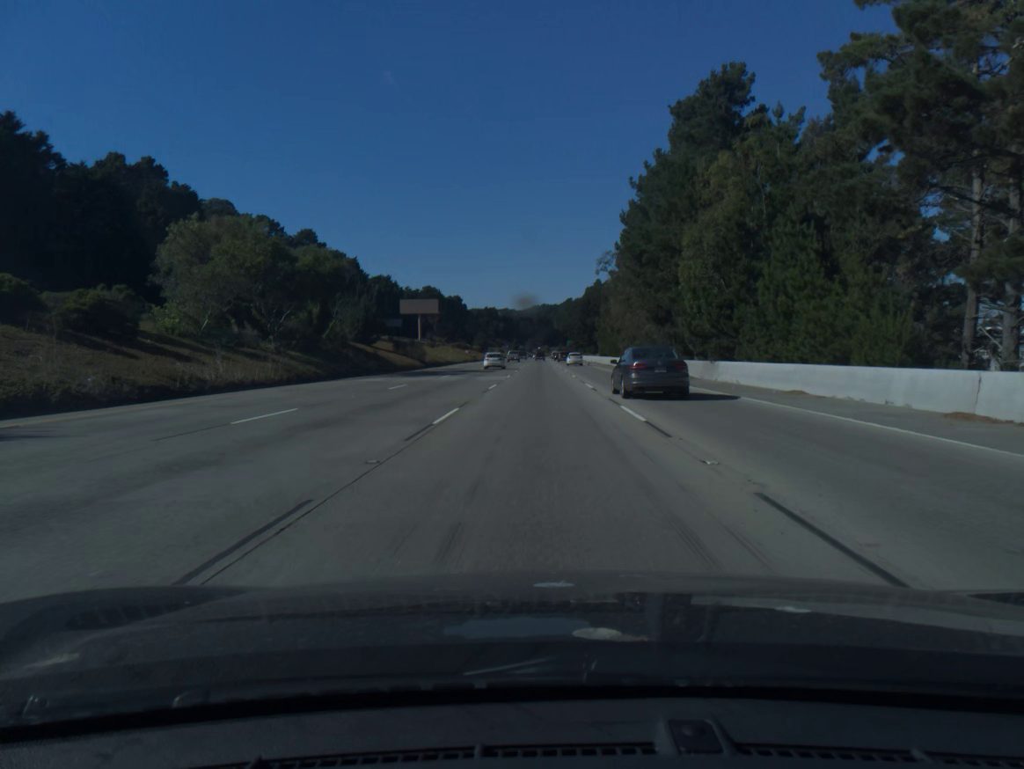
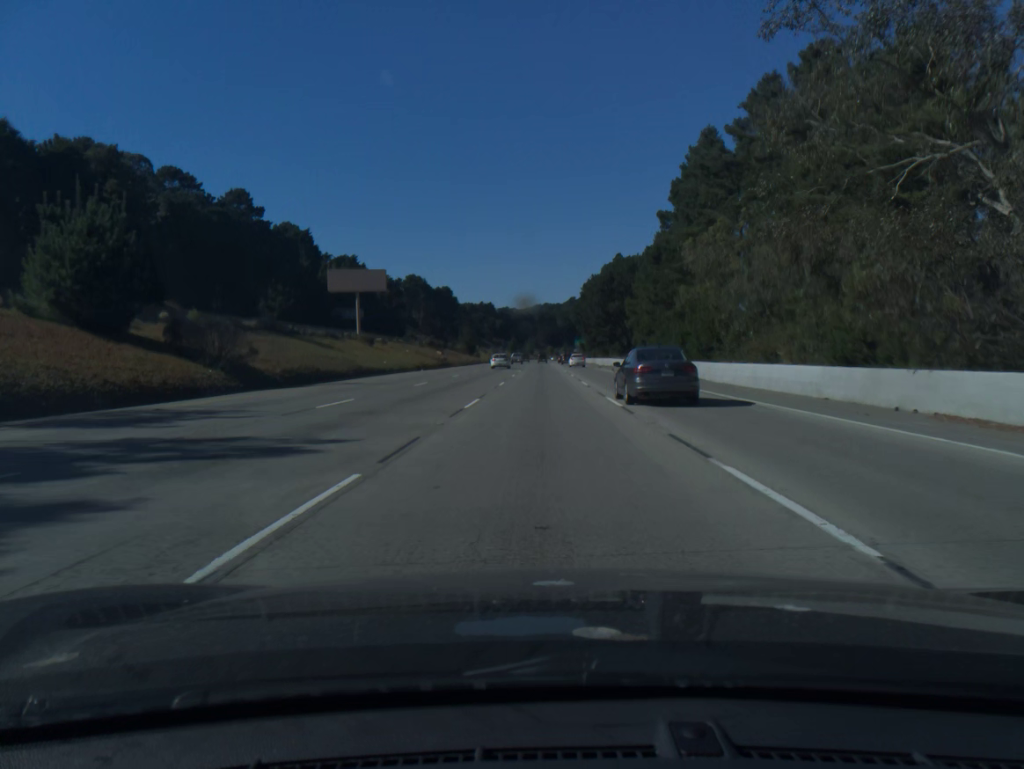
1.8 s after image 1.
(-0.1, +53.5) m; 0°
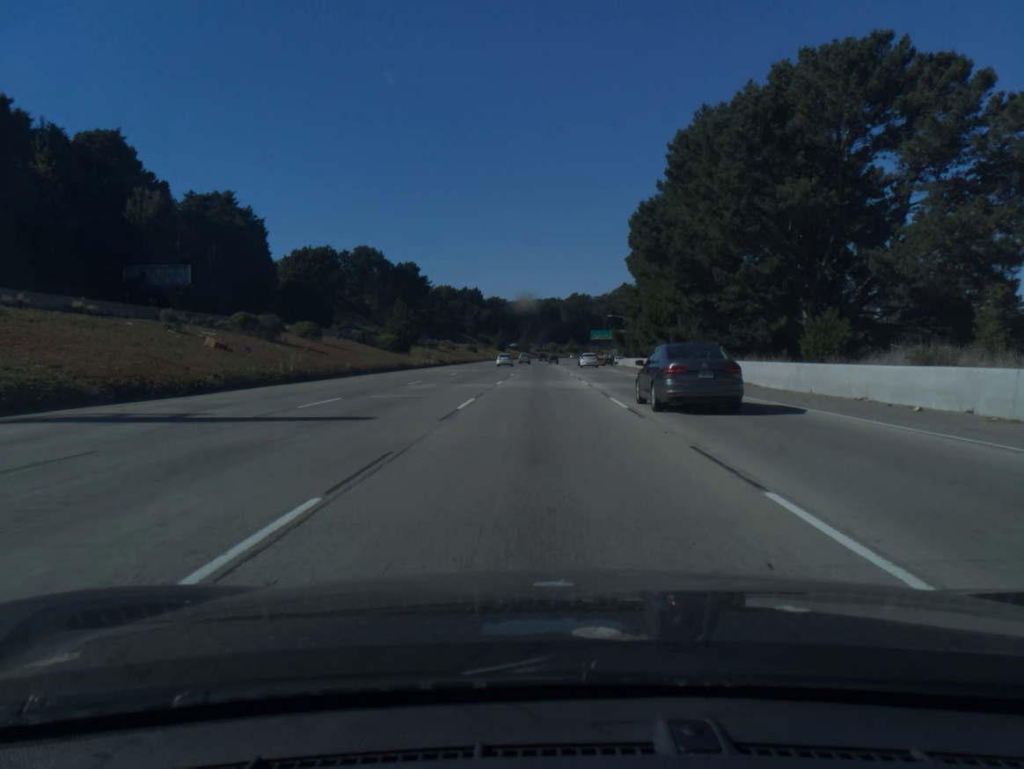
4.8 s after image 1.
(+0.1, +89.1) m; 0°
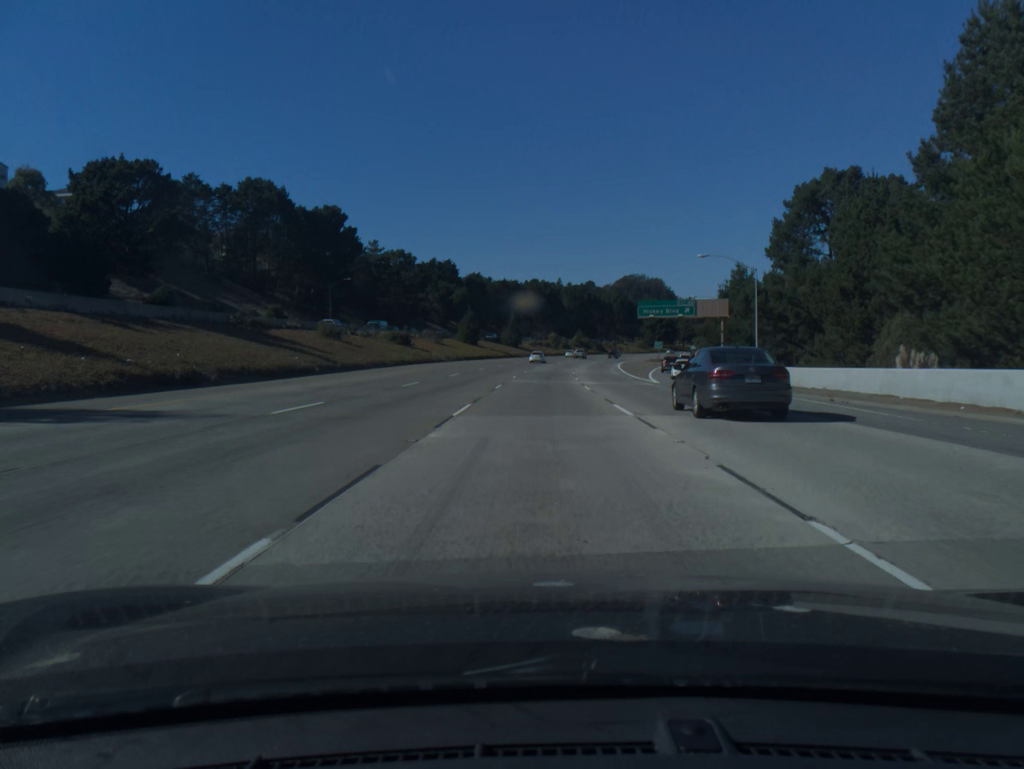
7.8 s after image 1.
(+0.1, +89.0) m; 0°
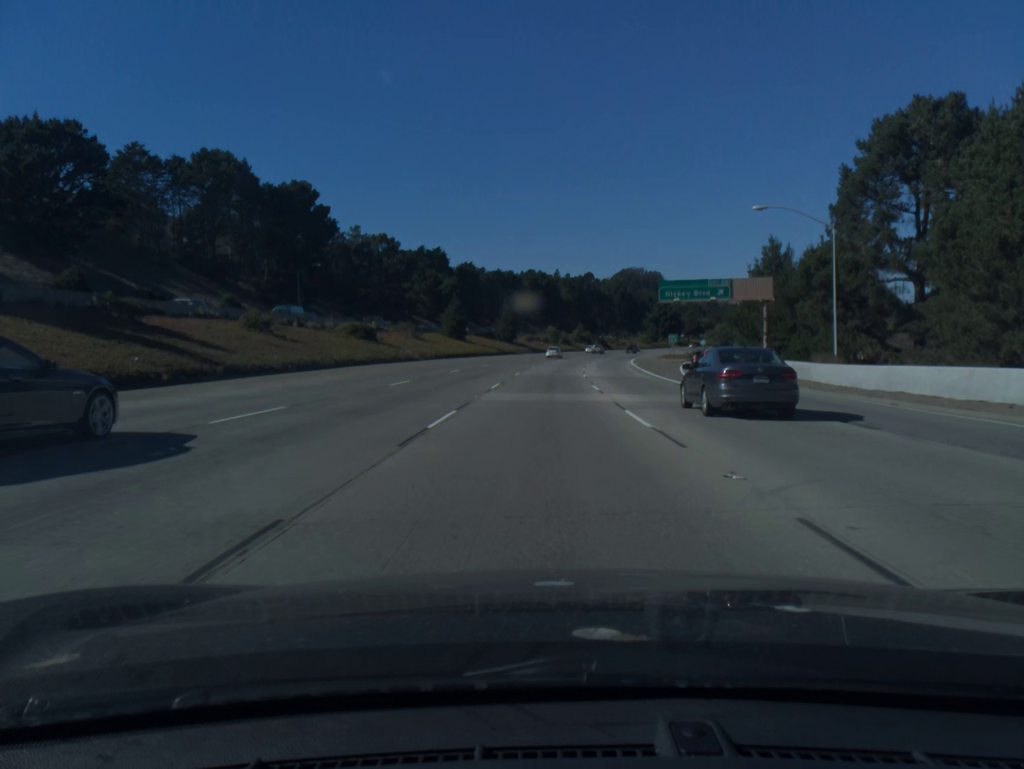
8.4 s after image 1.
(0.0, +17.8) m; 0°
